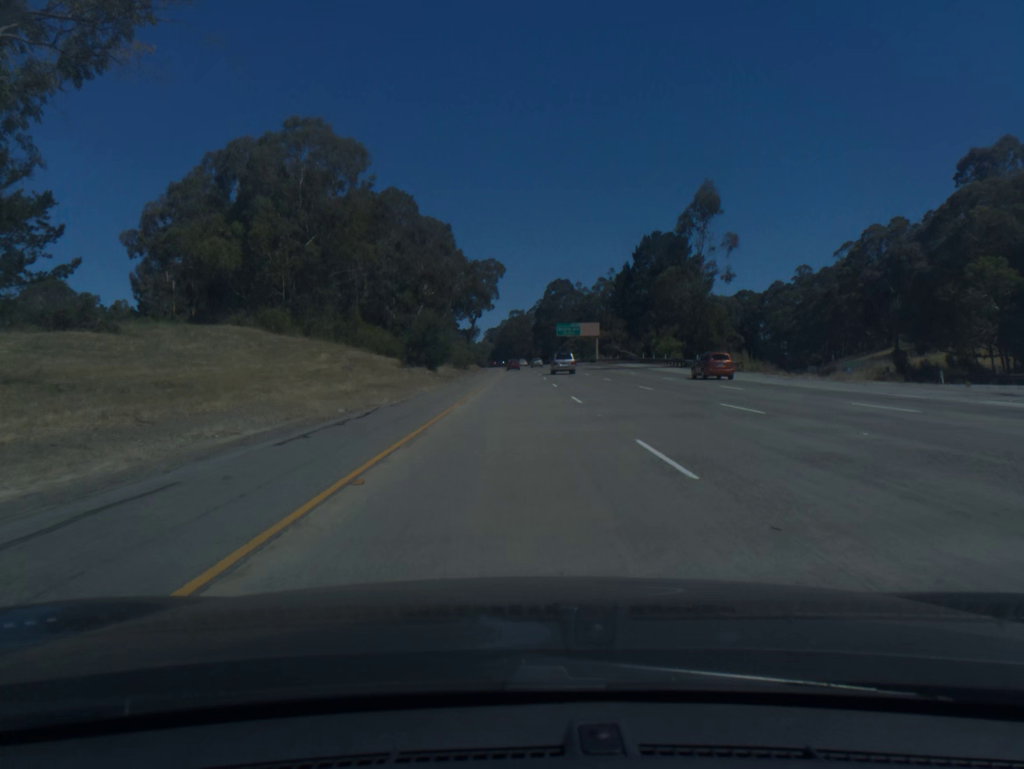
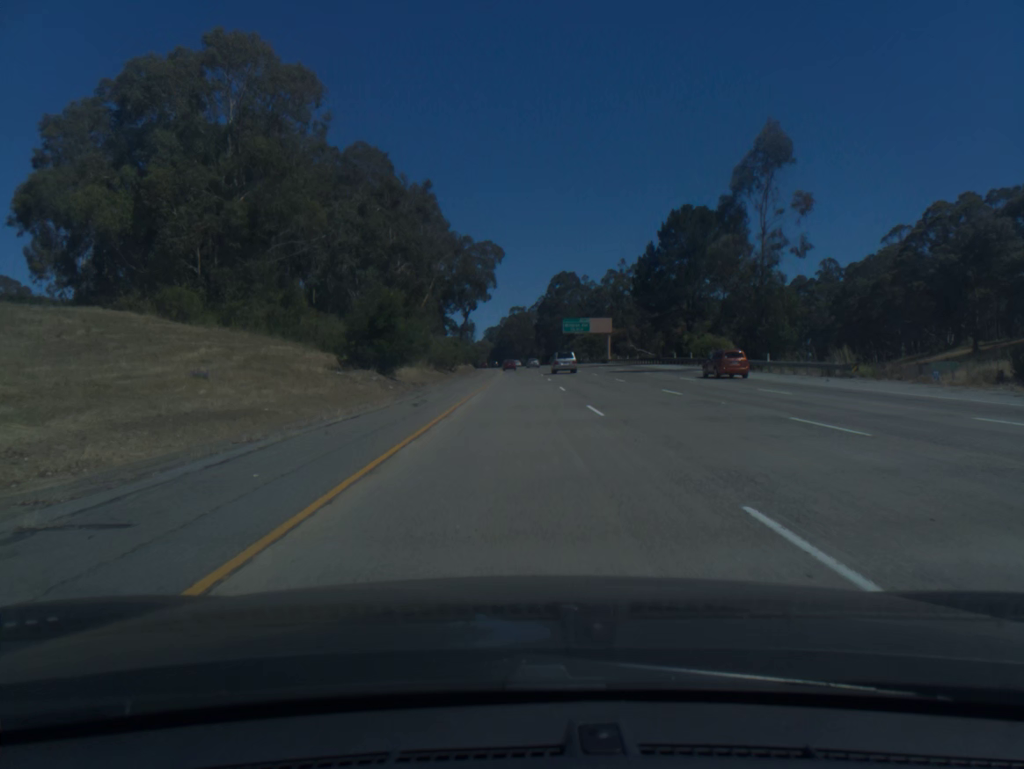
(0.0, +20.1) m; 0°
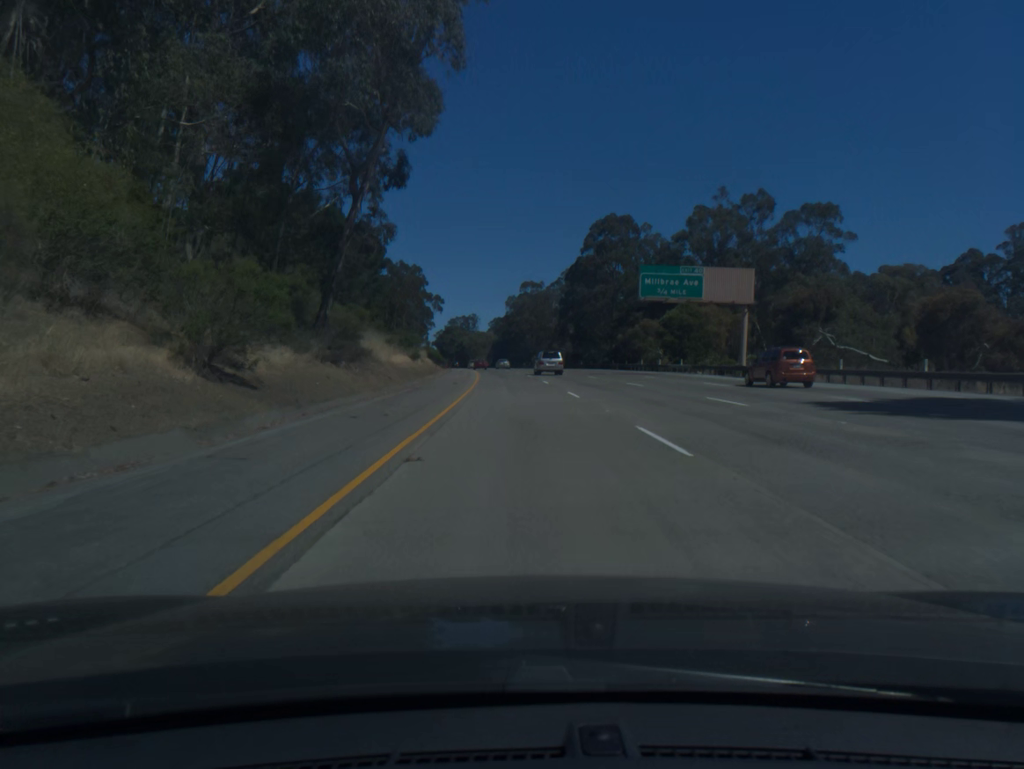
(-0.2, +80.5) m; -1°
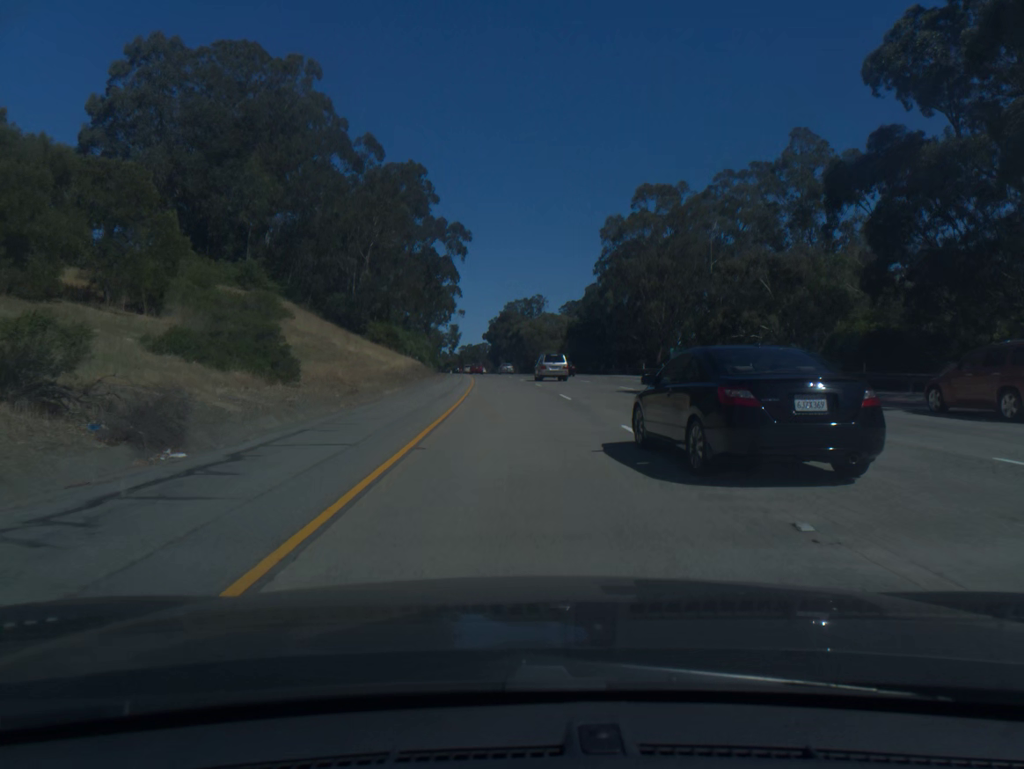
(-4.0, +100.6) m; -5°
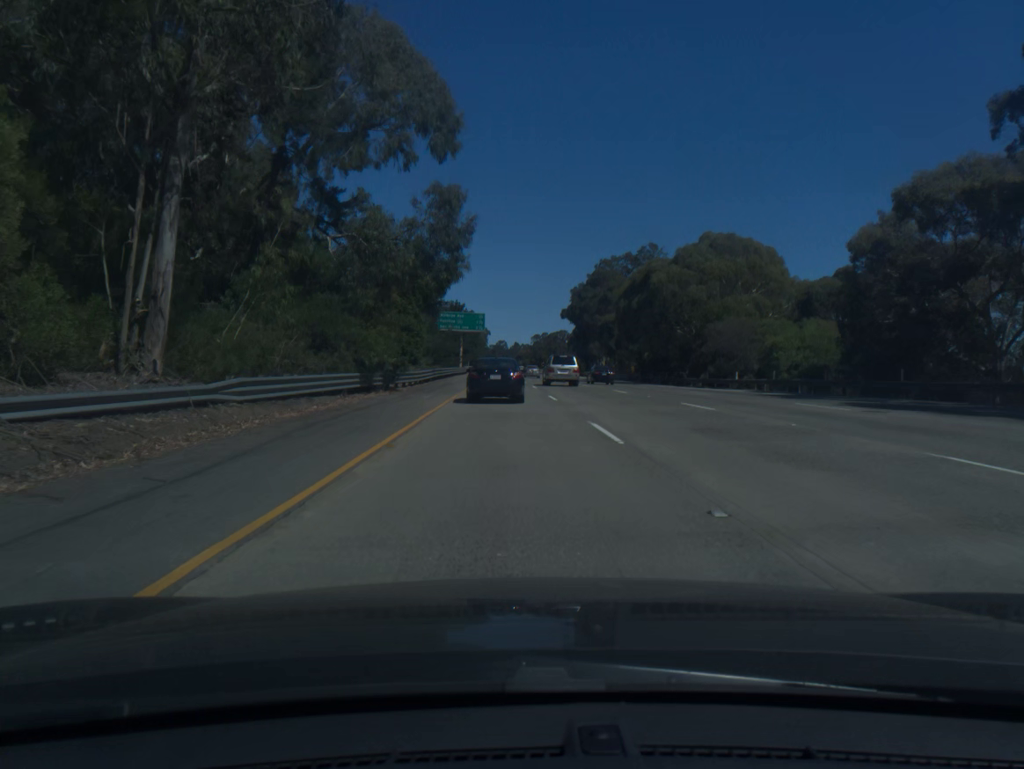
(-4.7, +101.1) m; -6°
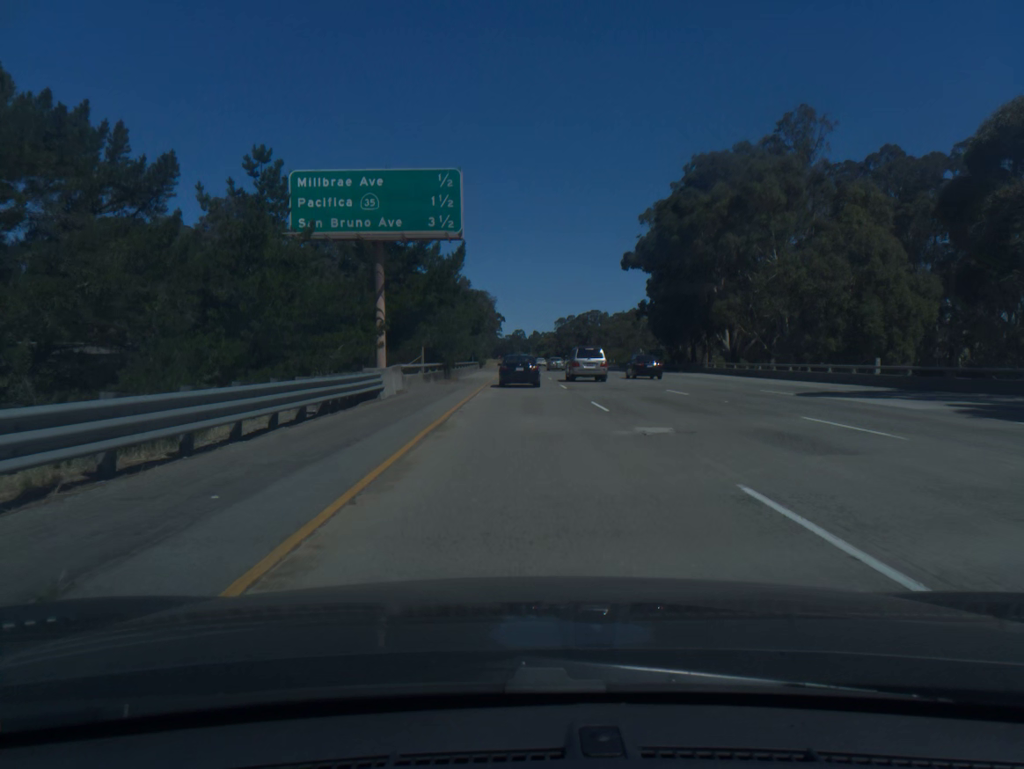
(-2.1, +81.3) m; -1°
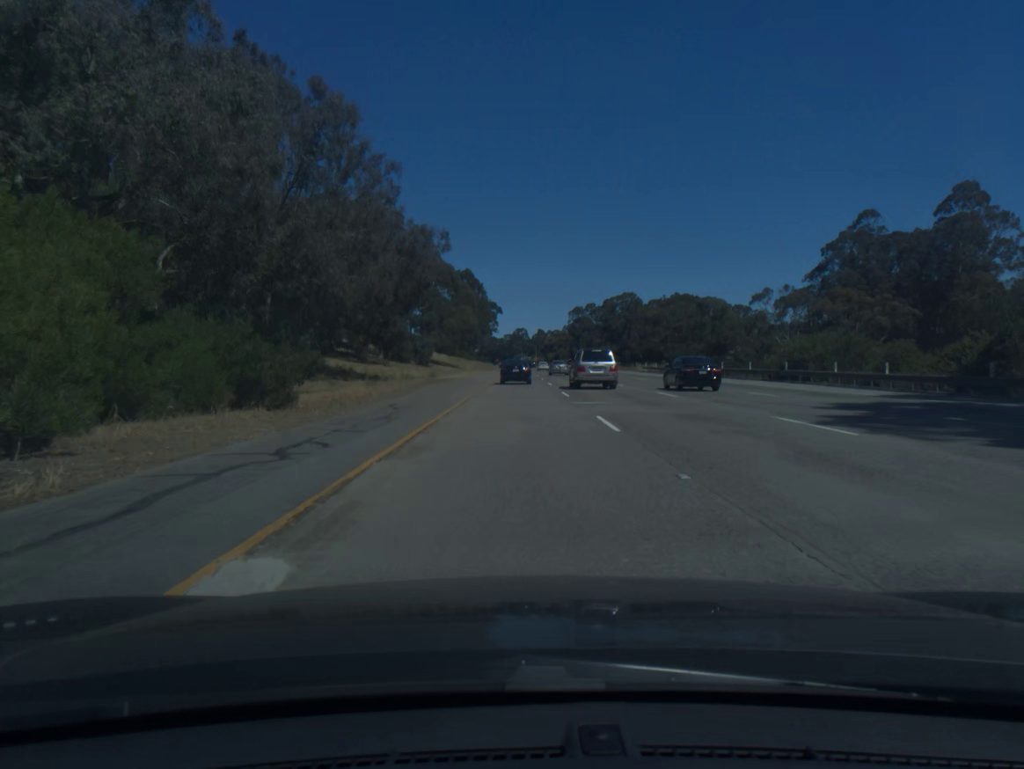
(+0.4, +100.1) m; 0°
